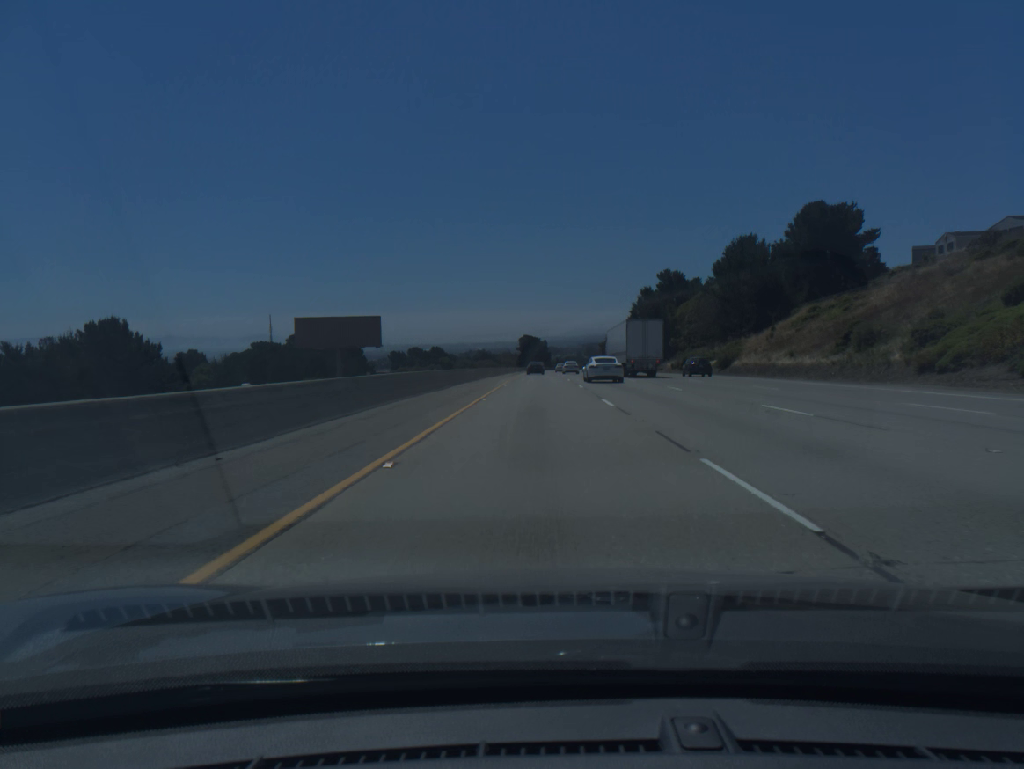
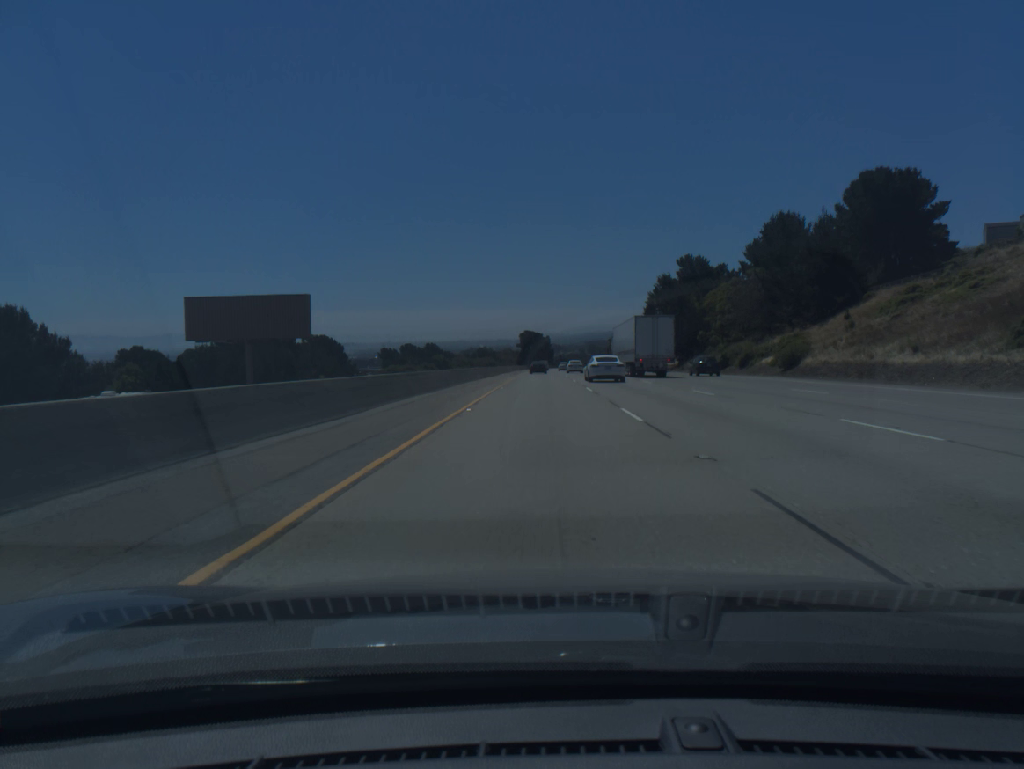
(0.0, +19.8) m; 0°
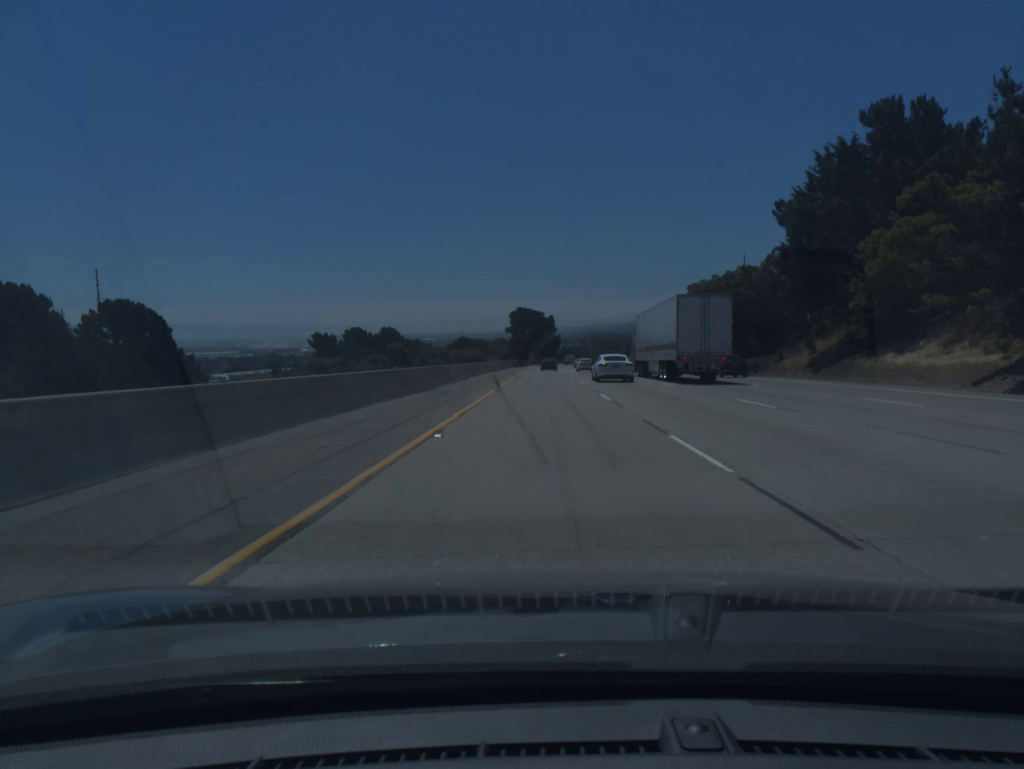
(-0.2, +79.5) m; 0°
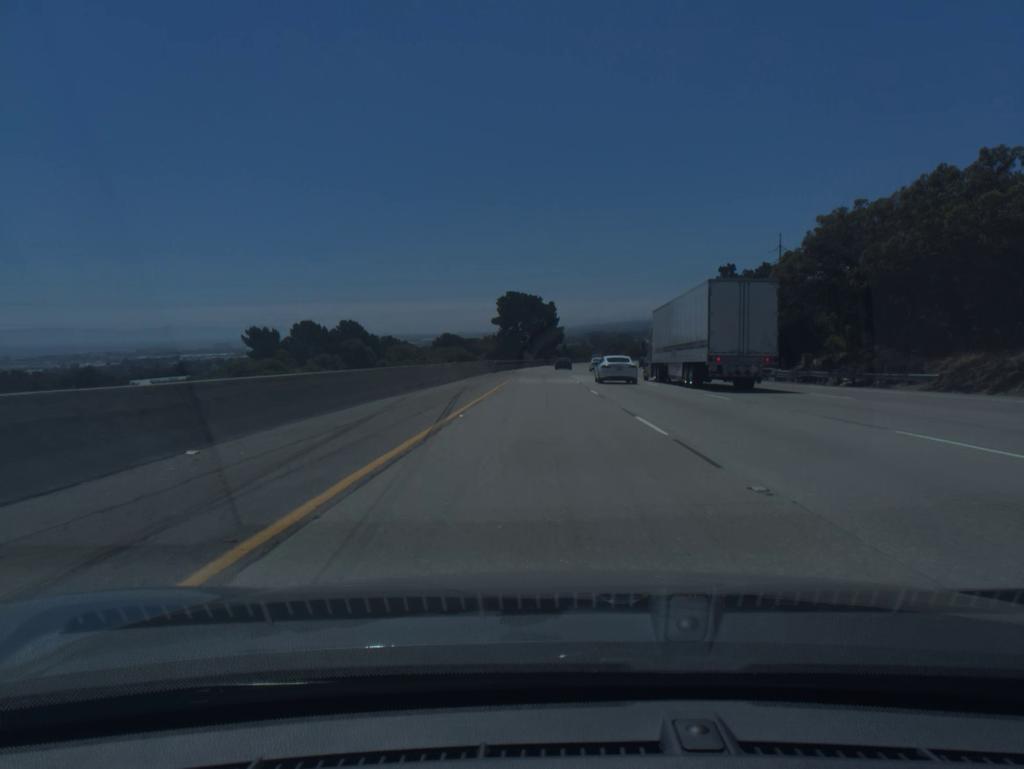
(+0.1, +39.7) m; 0°
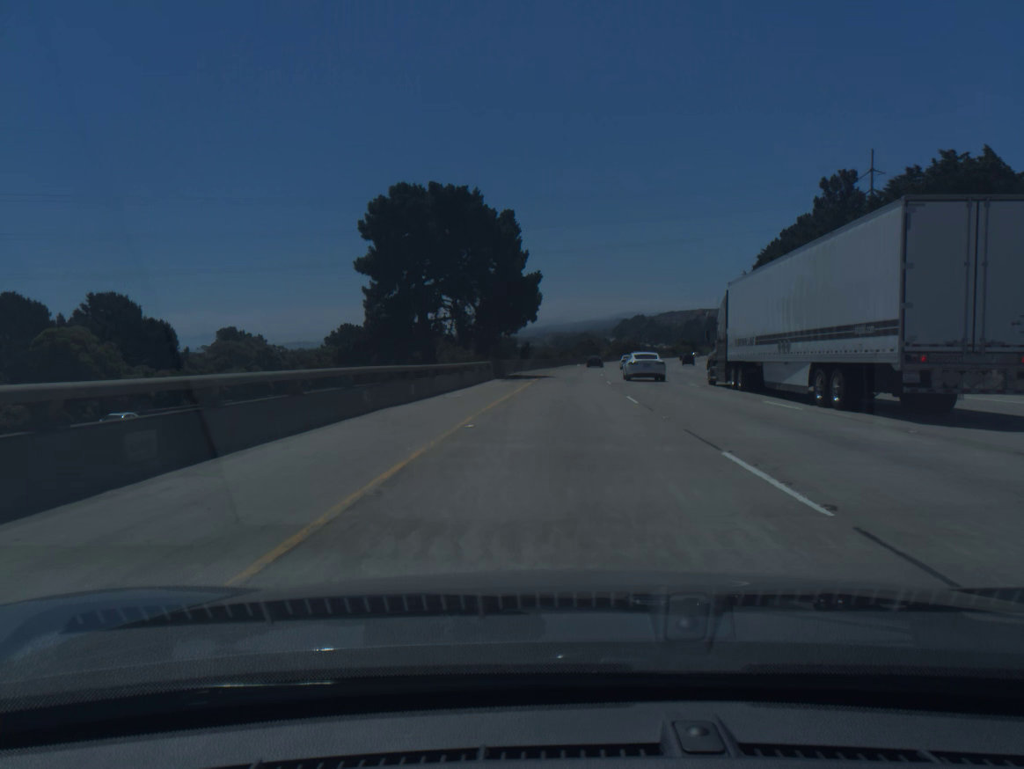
(+0.8, +79.4) m; +3°
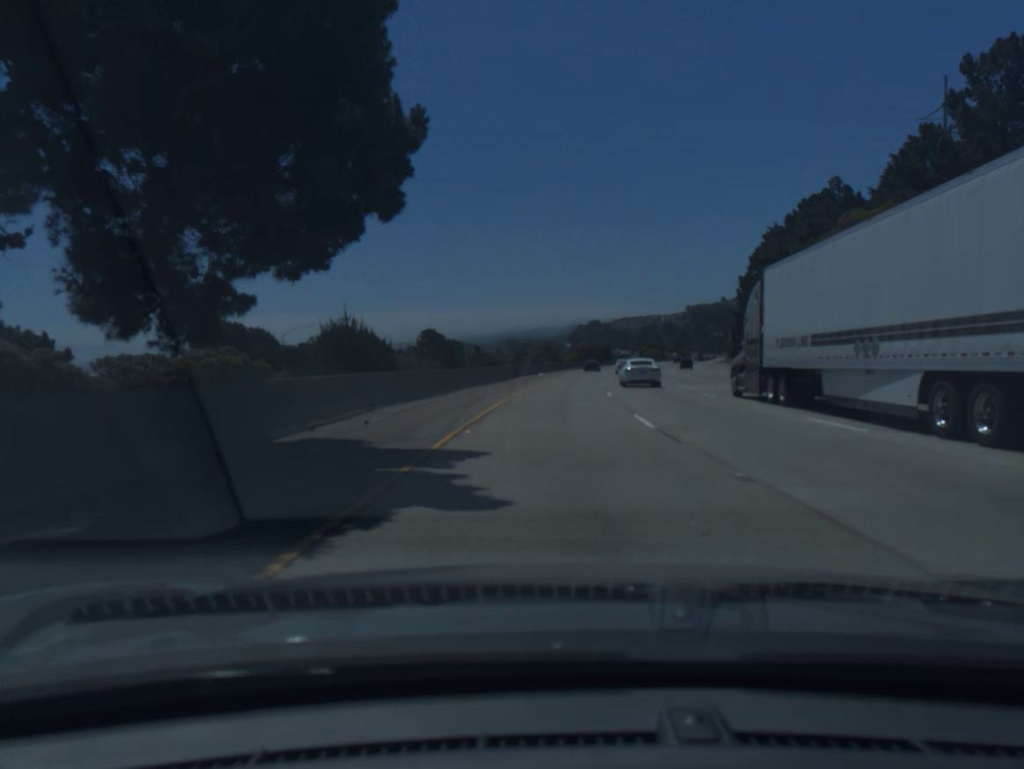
(+1.2, +39.6) m; +3°
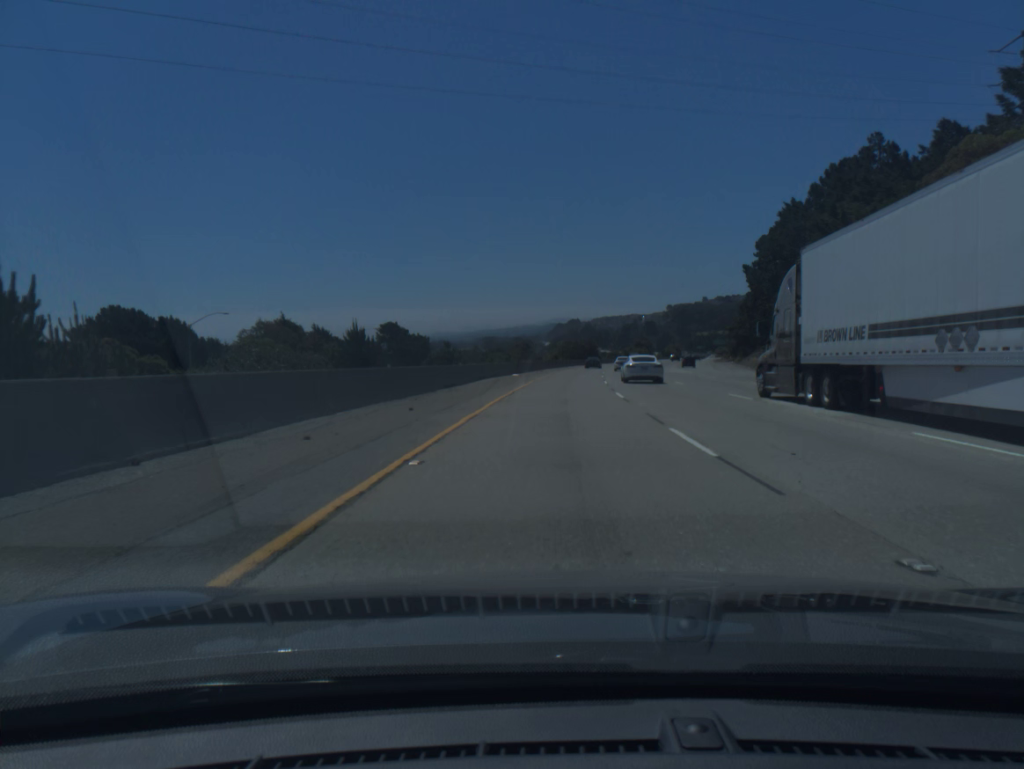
(+0.2, +19.8) m; +2°
